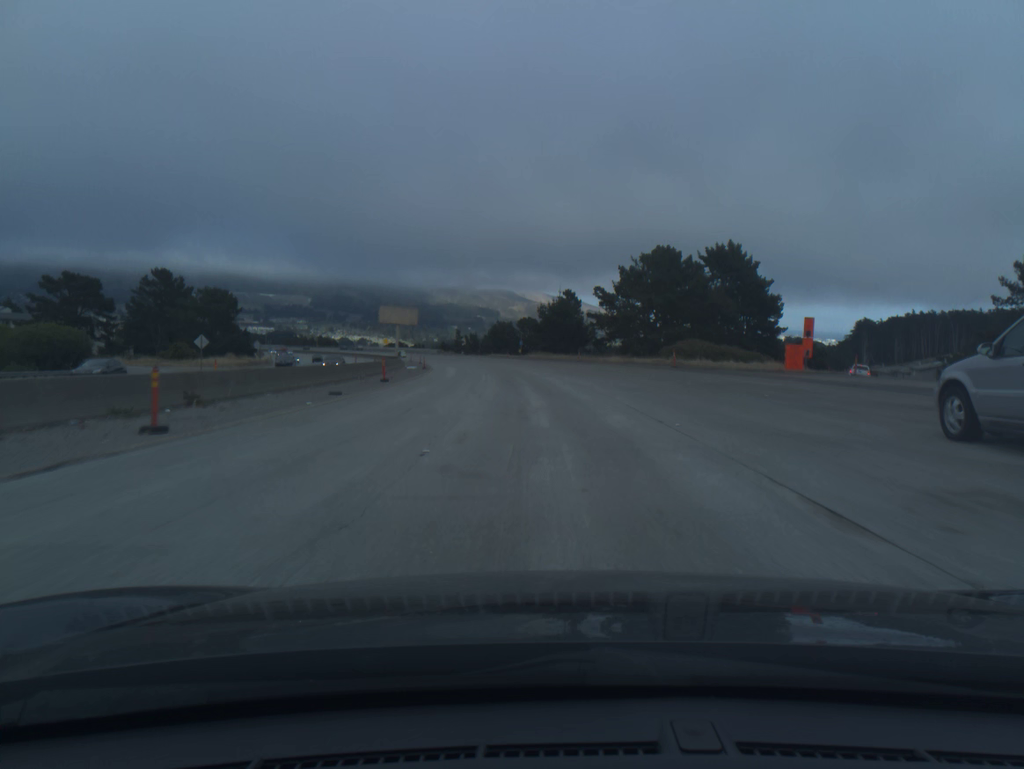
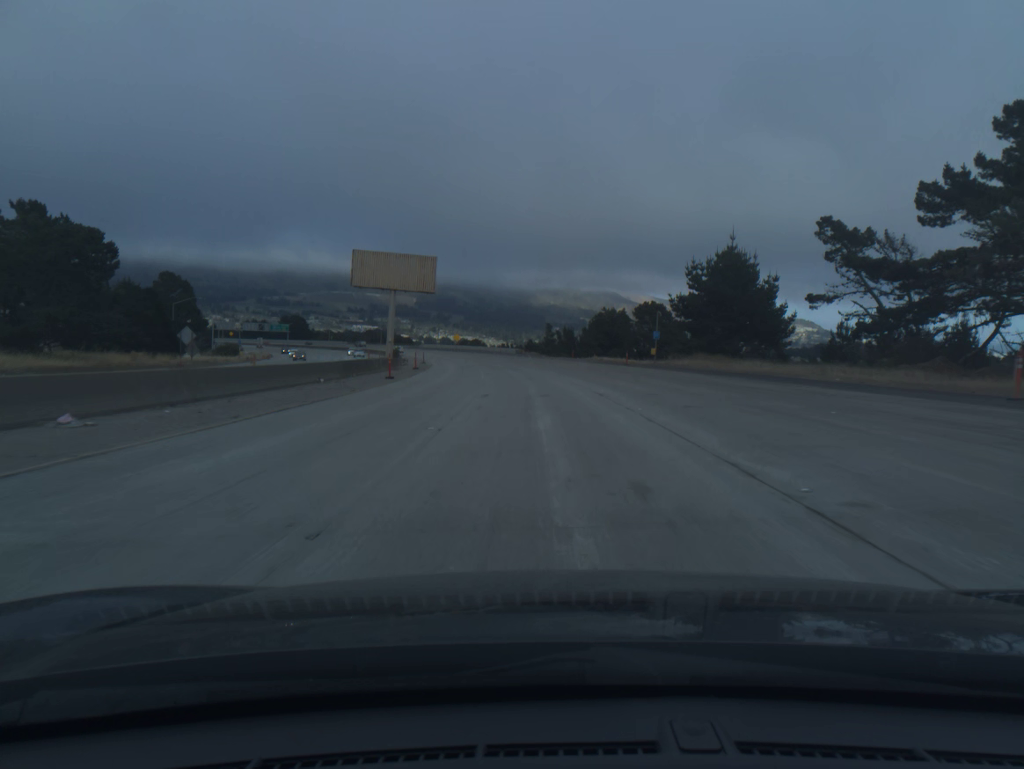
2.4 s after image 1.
(-4.0, +69.6) m; -7°
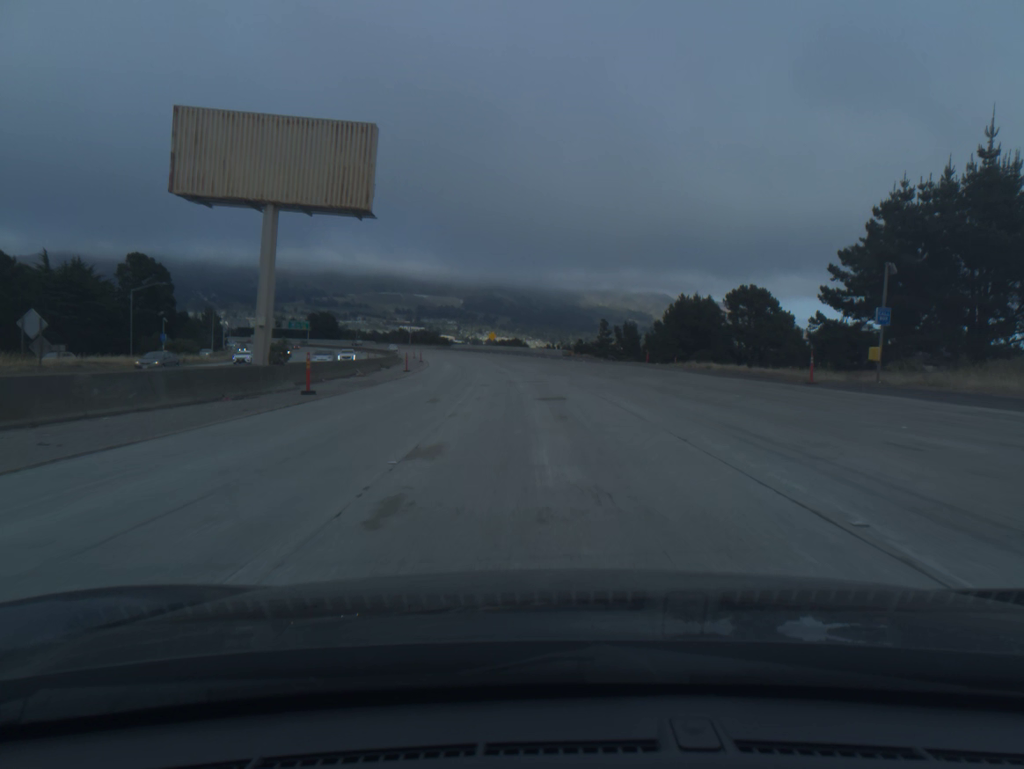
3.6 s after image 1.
(-1.1, +34.9) m; -3°
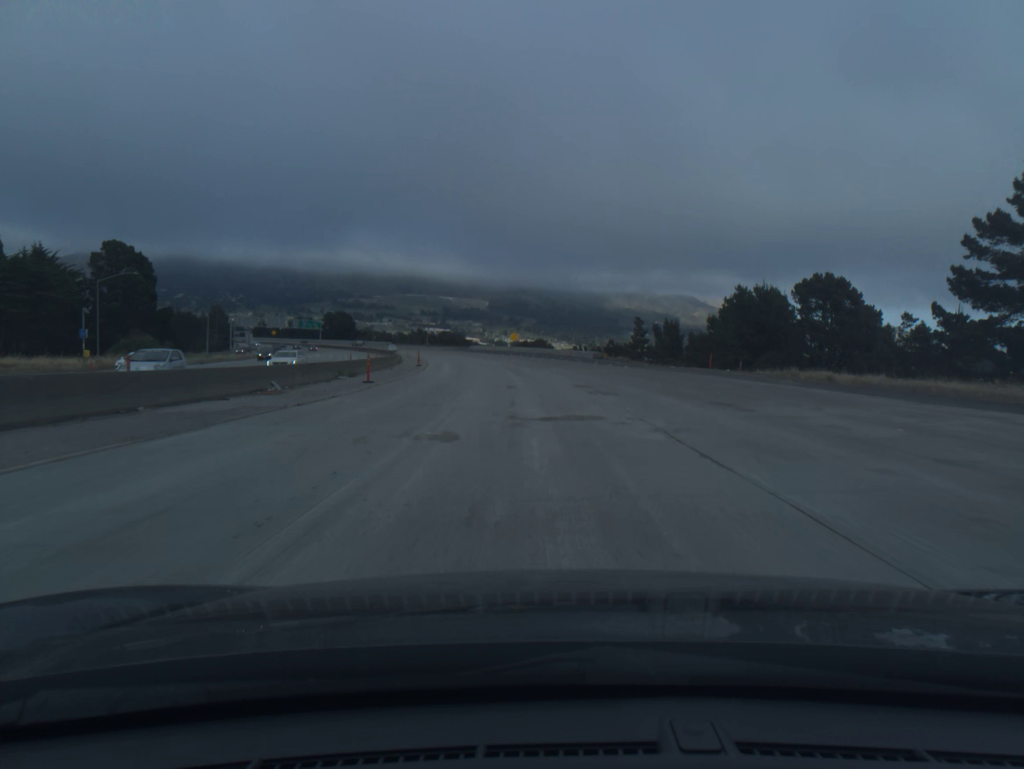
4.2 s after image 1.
(-0.3, +17.5) m; -2°
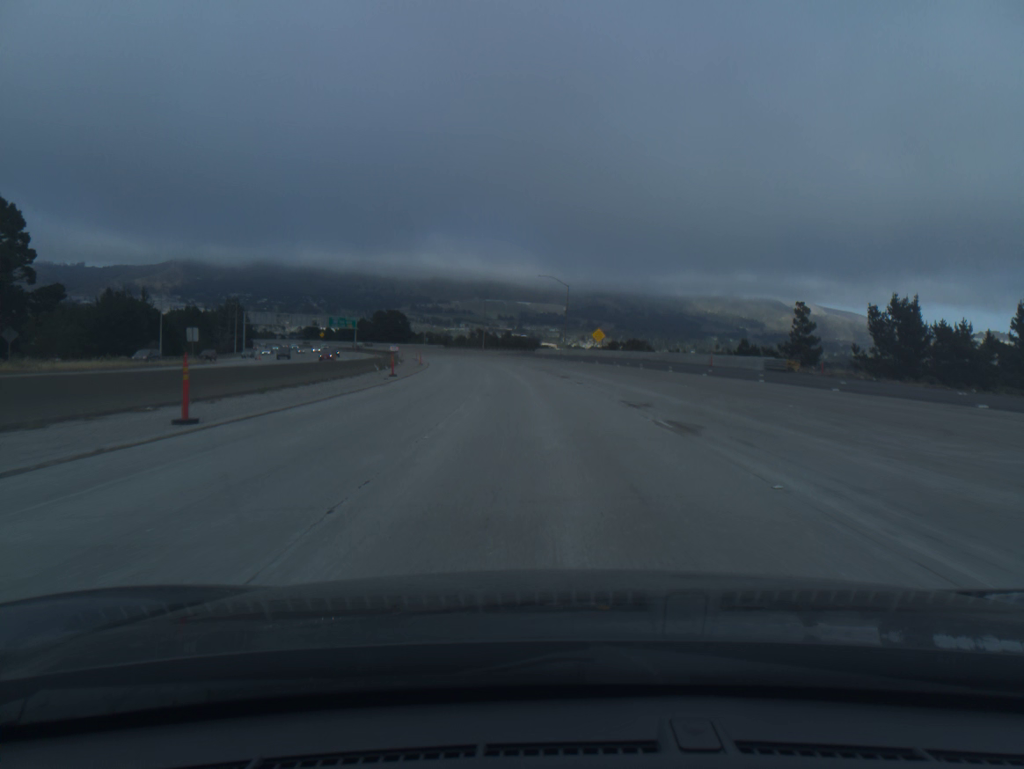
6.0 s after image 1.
(-2.7, +52.5) m; -6°
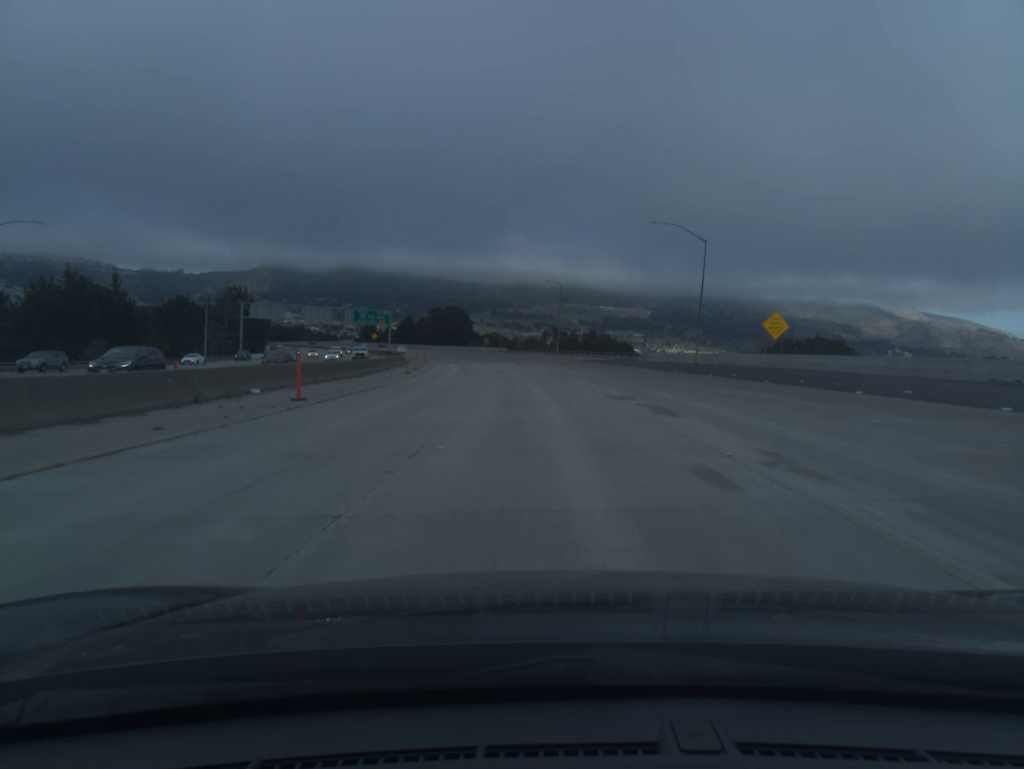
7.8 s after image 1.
(-2.7, +52.7) m; -6°
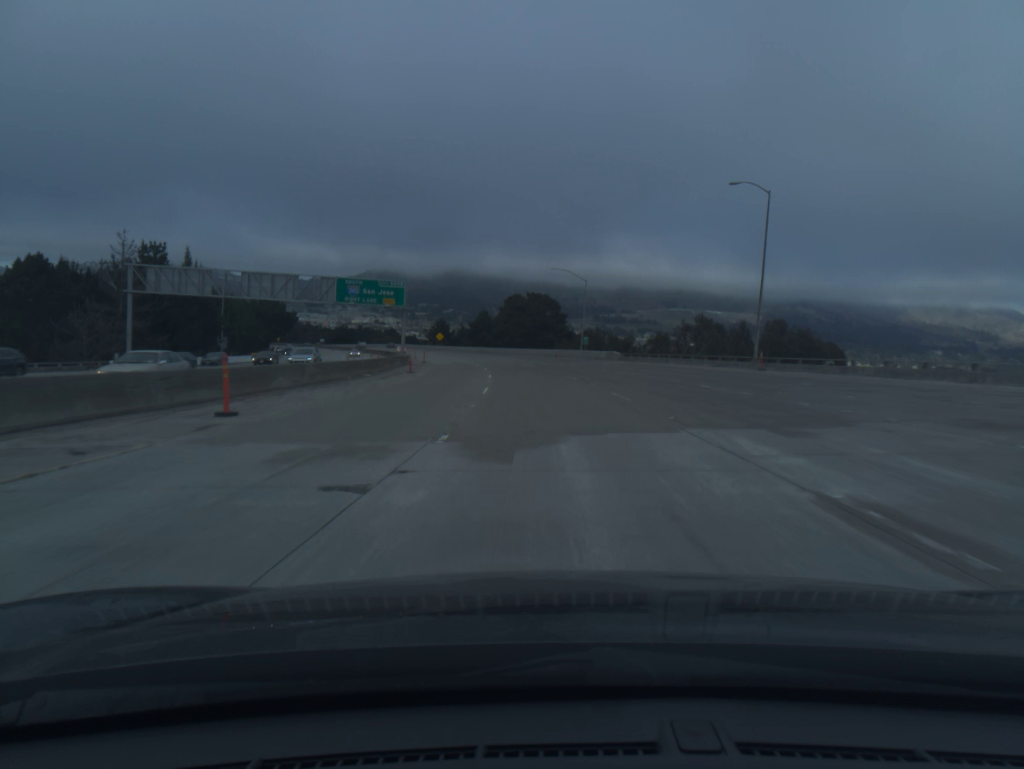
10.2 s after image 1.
(-4.4, +70.6) m; -7°
